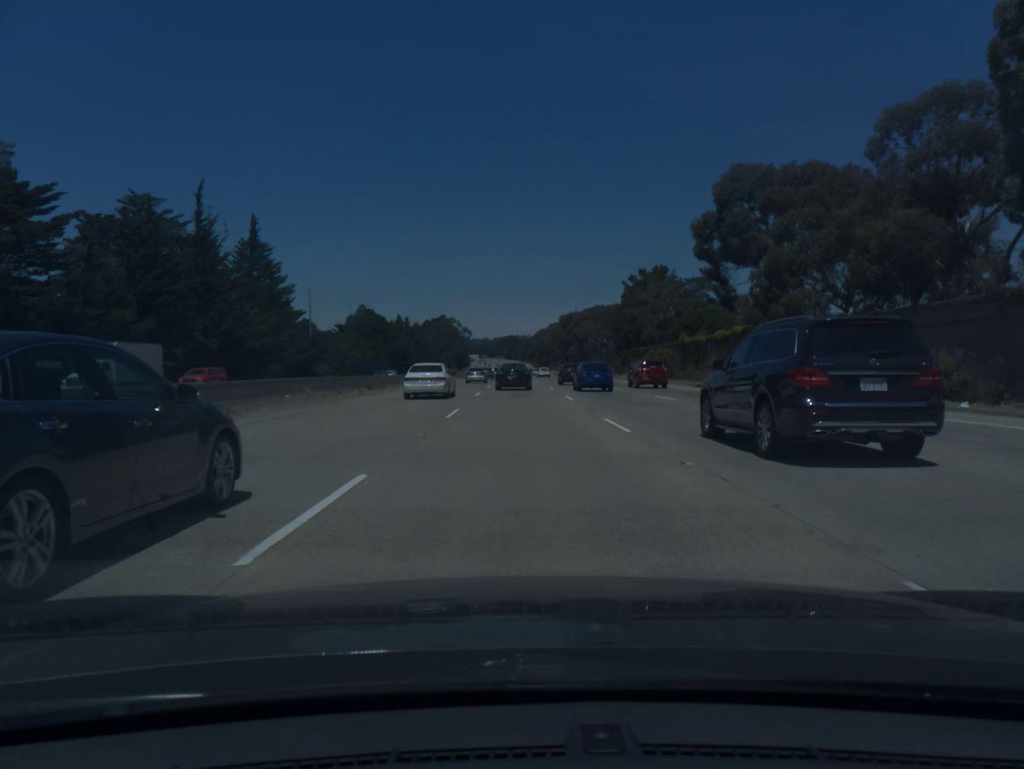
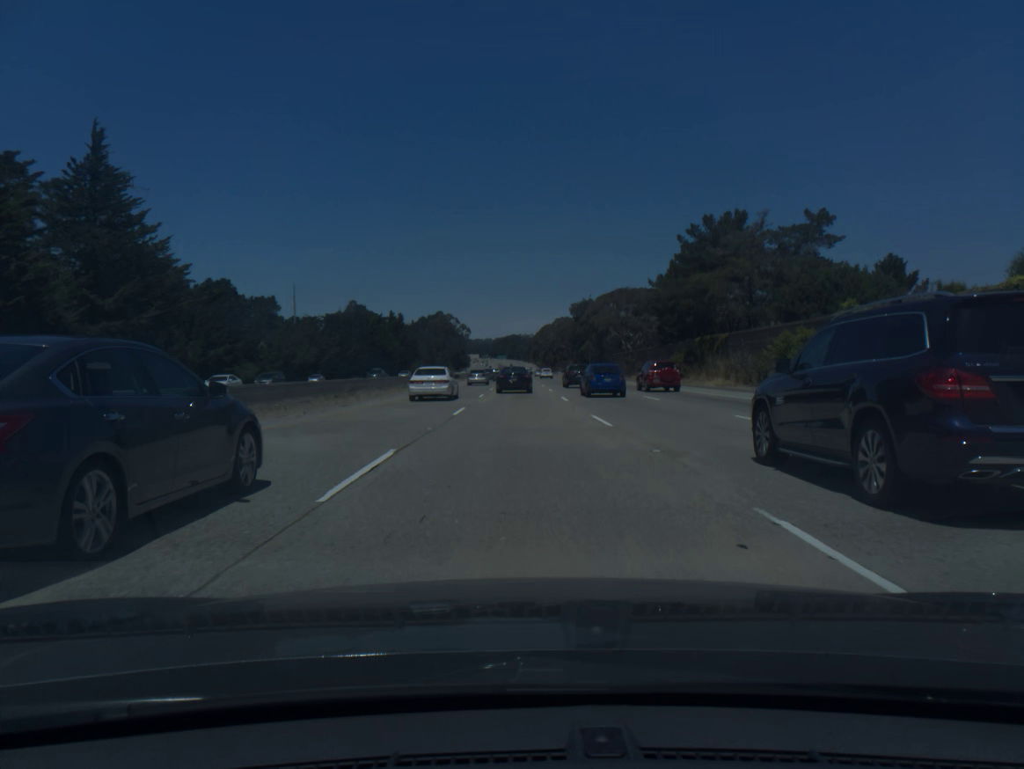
(-0.1, +41.3) m; 0°
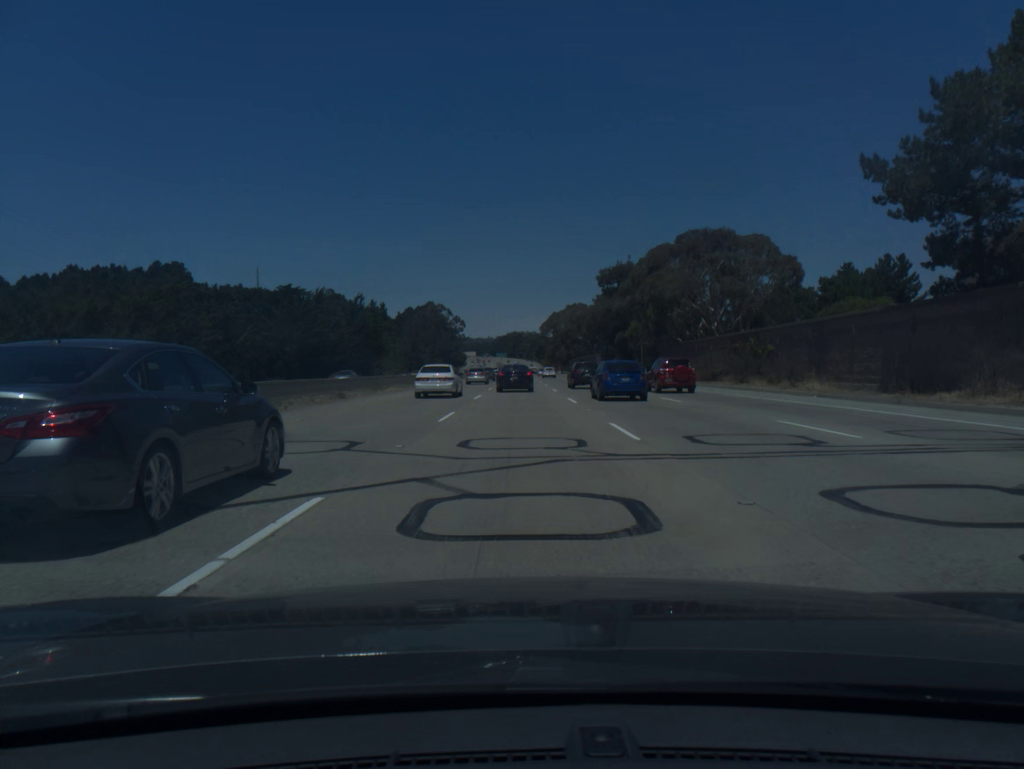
(-0.1, +62.4) m; 0°
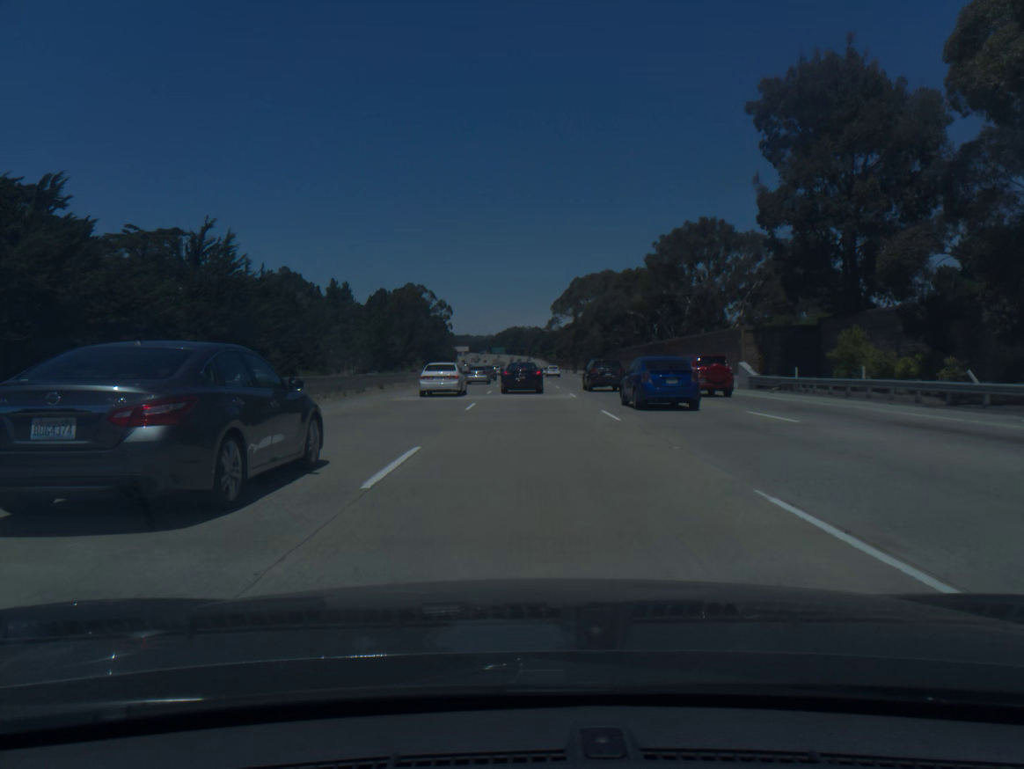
(-0.3, +83.1) m; 0°
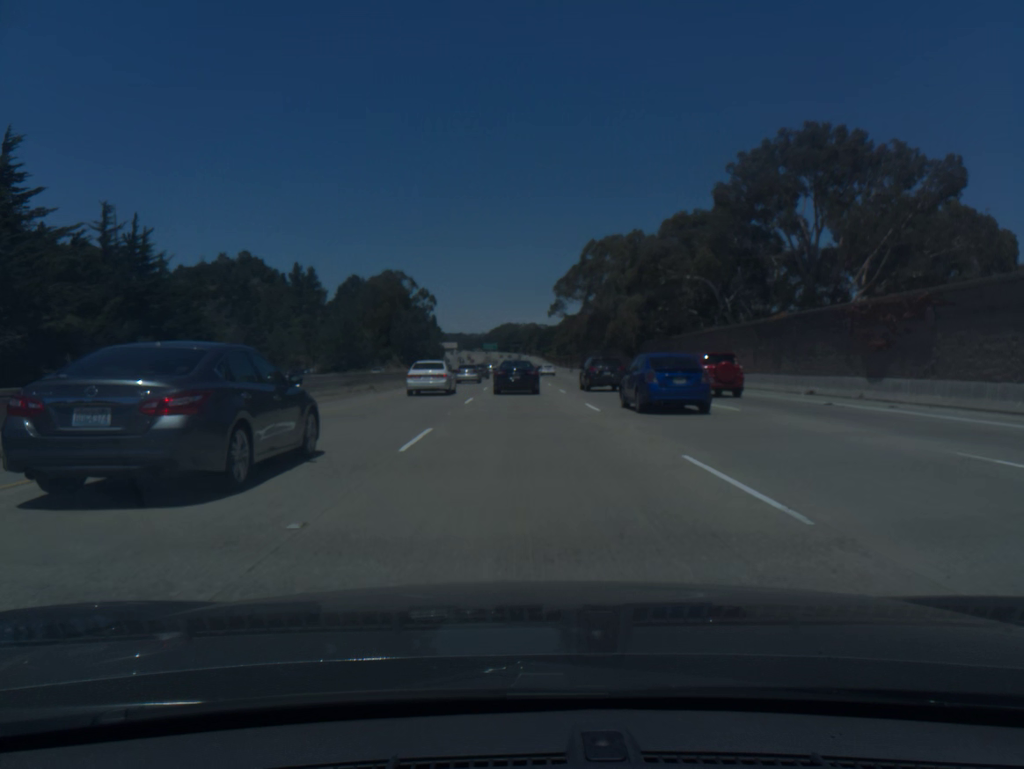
(+0.2, +40.5) m; +1°
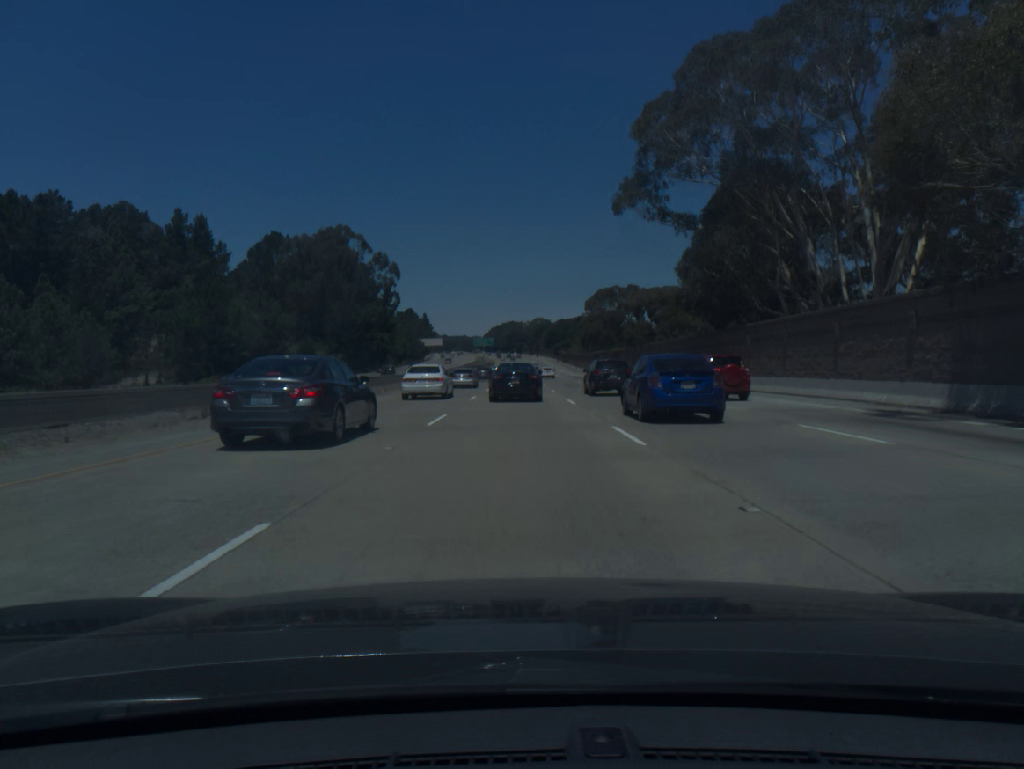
(-0.1, +96.9) m; 0°
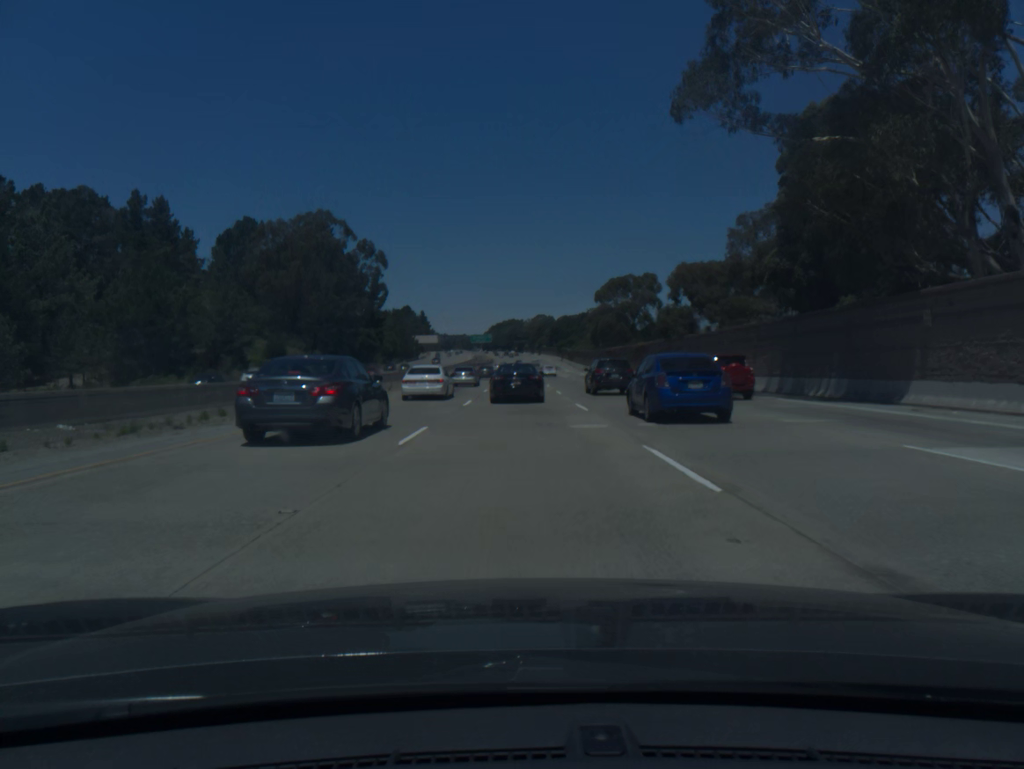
(0.0, +19.0) m; 0°
